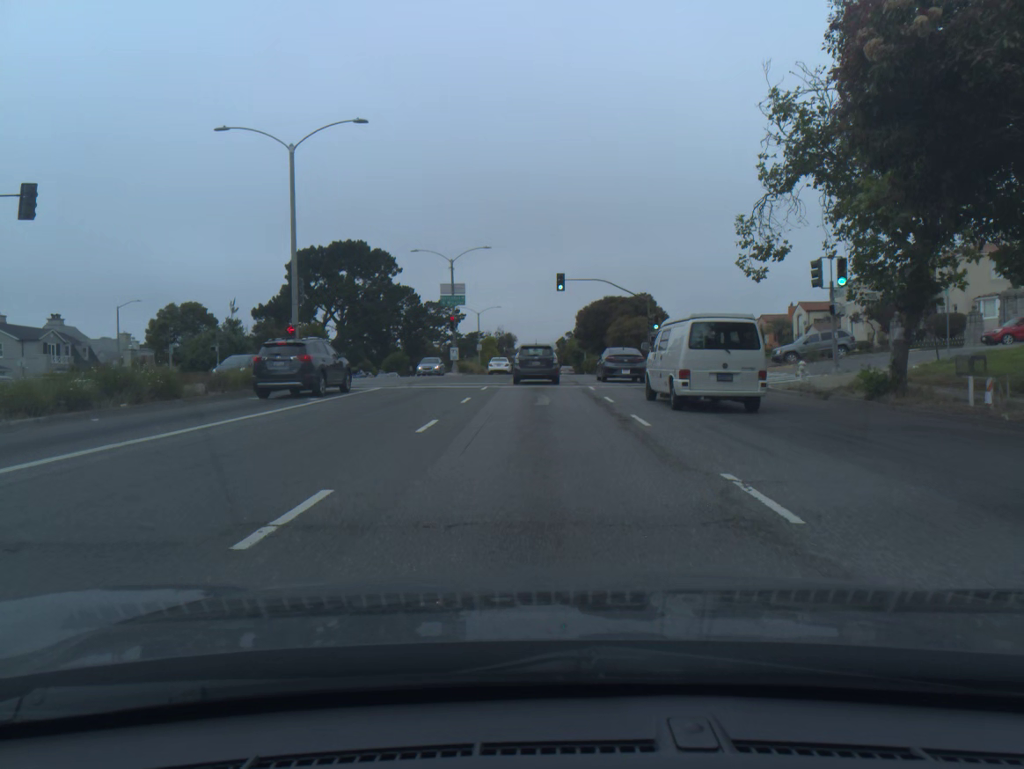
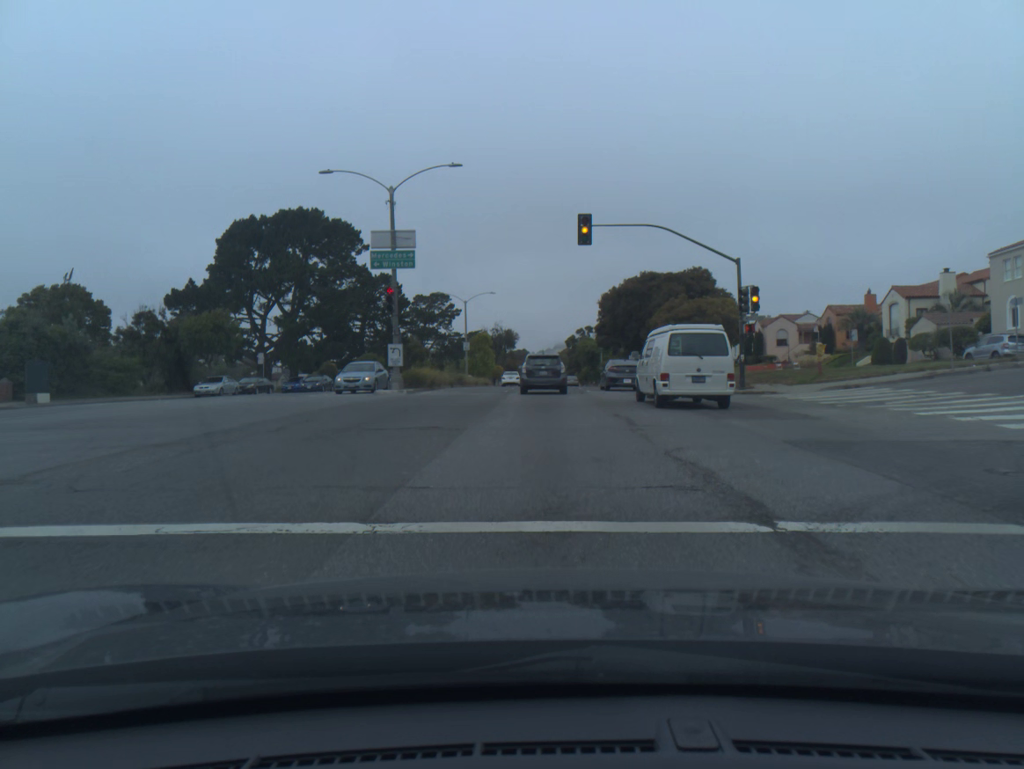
(-0.1, +25.4) m; 0°
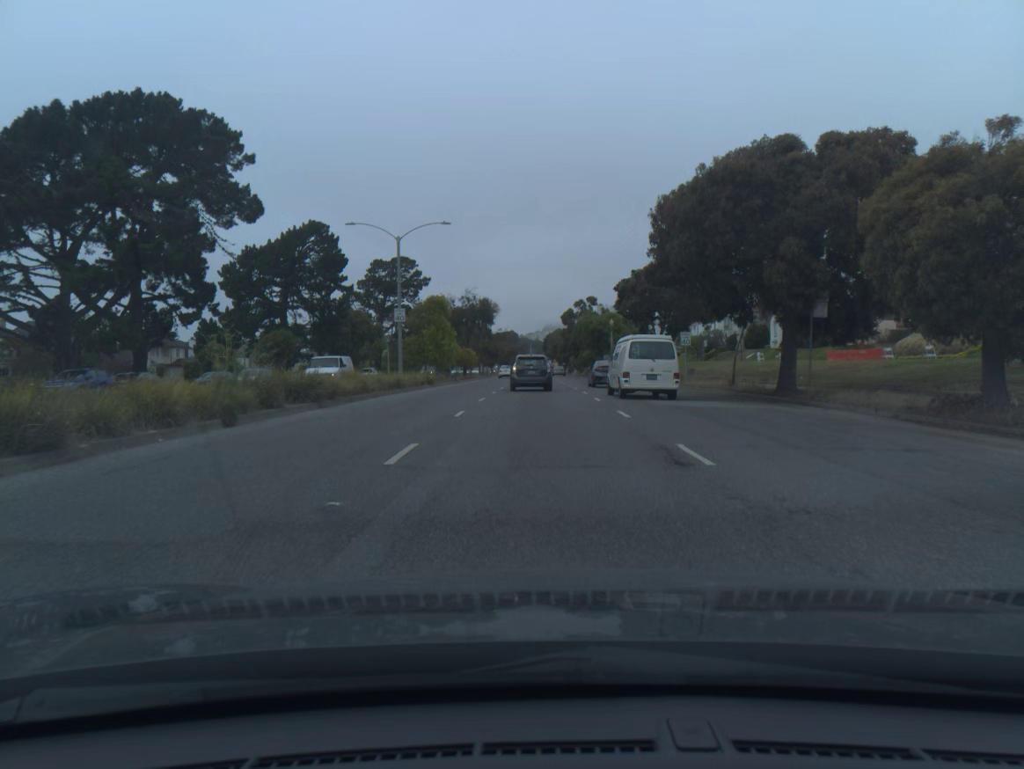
(0.0, +31.7) m; +1°
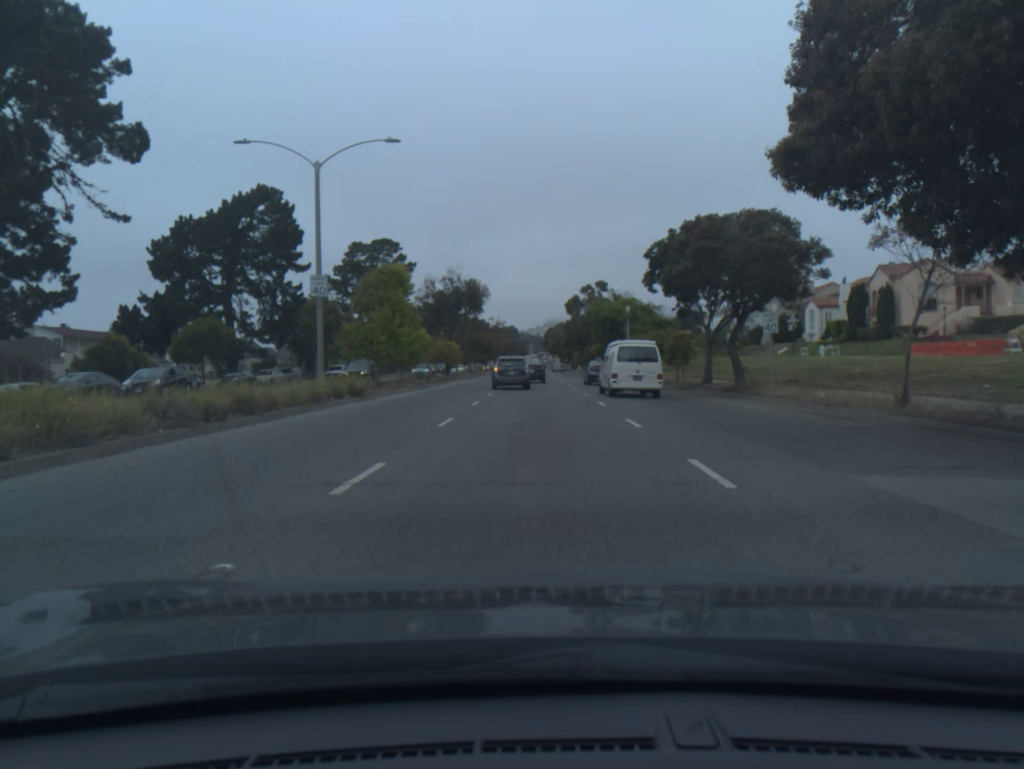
(0.0, +16.2) m; 0°
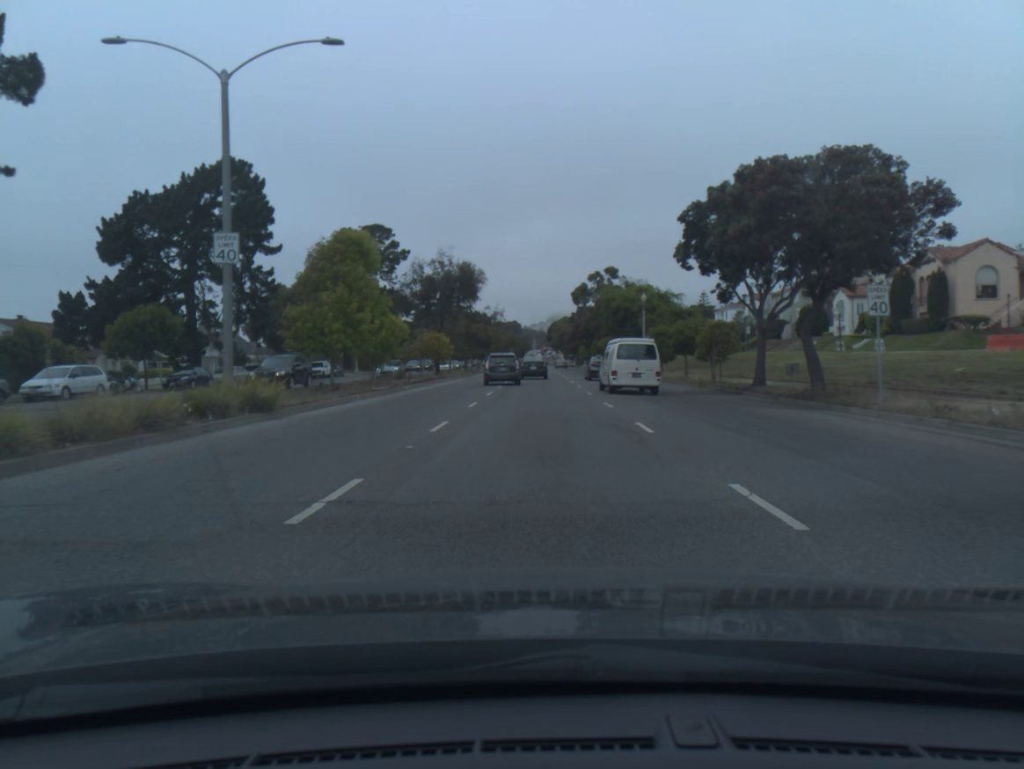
(0.0, +8.5) m; 0°
